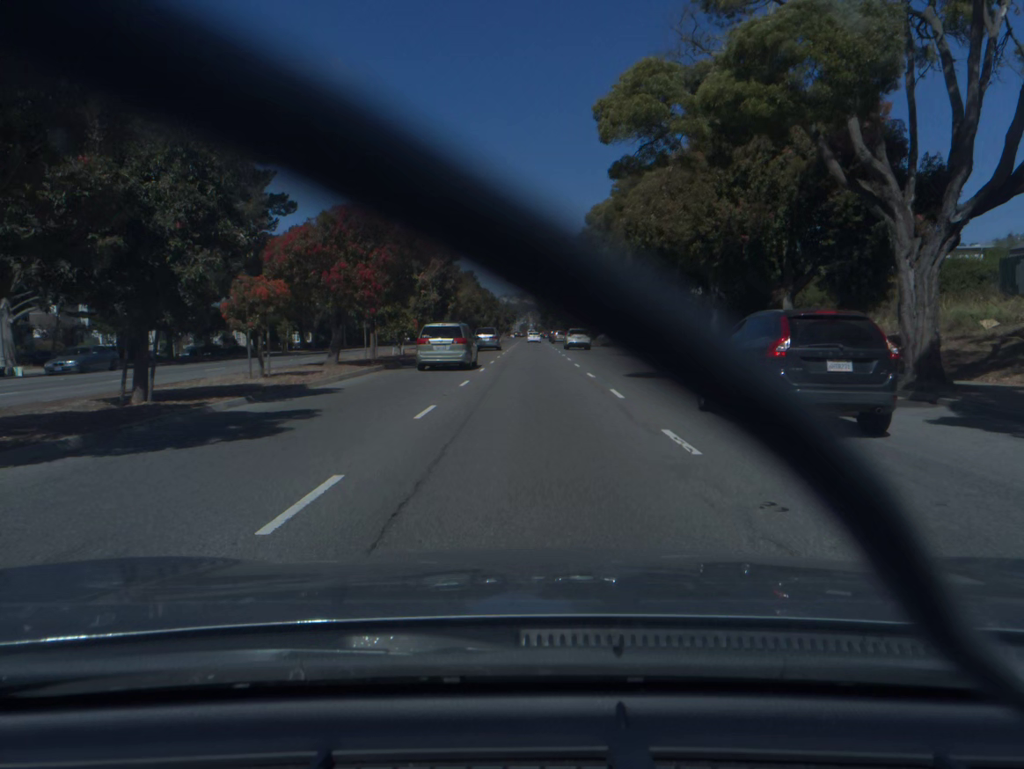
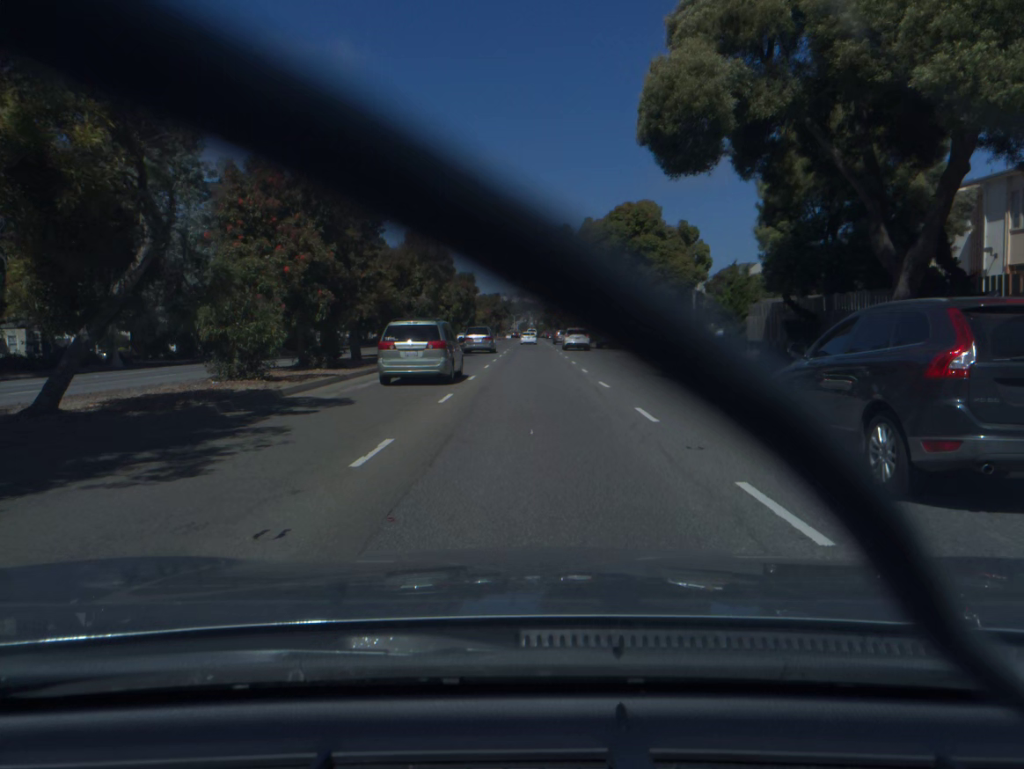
(-0.1, +55.7) m; 0°
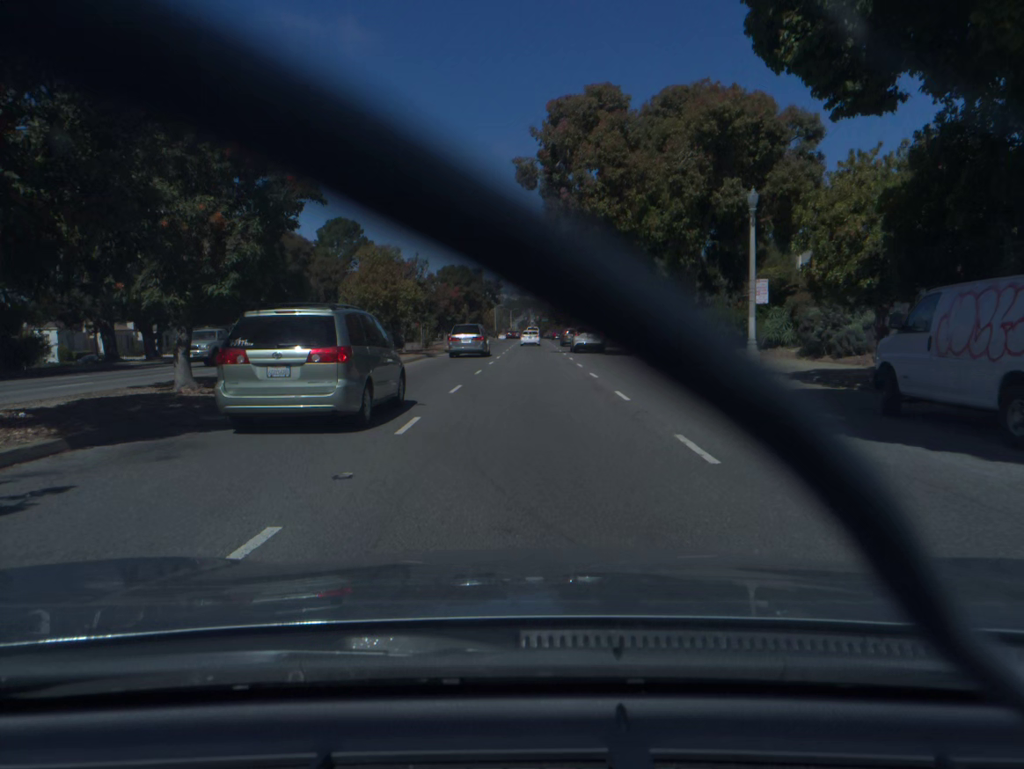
(-0.1, +55.8) m; 0°
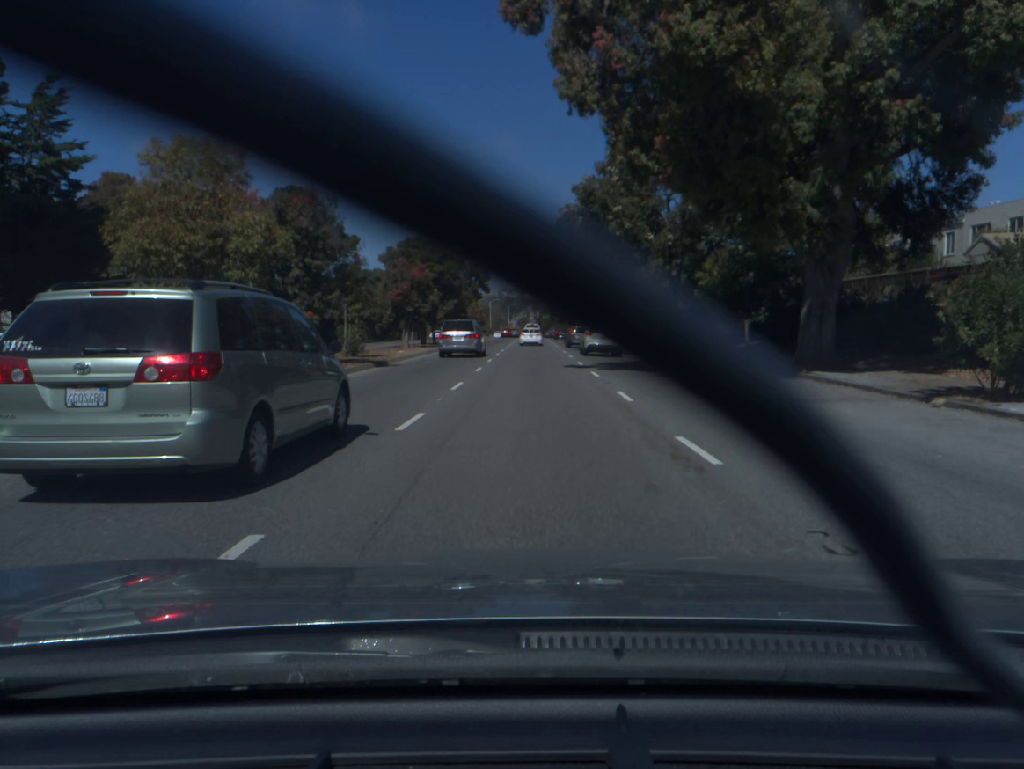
(0.0, +22.0) m; 0°
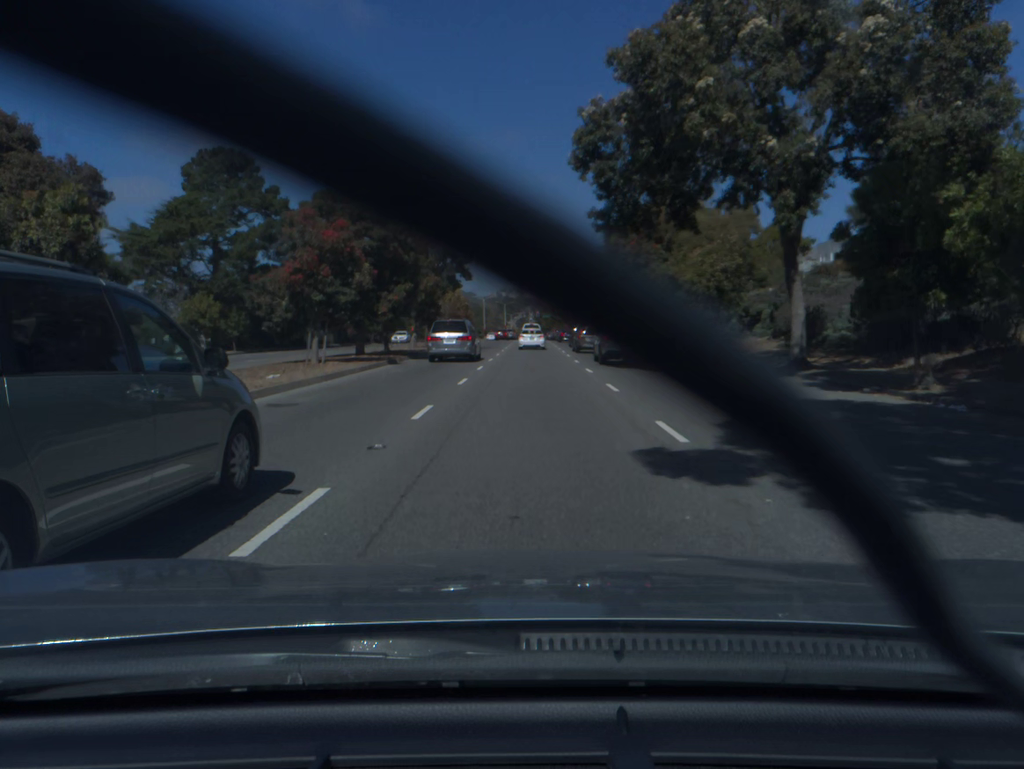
(0.0, +20.2) m; 0°
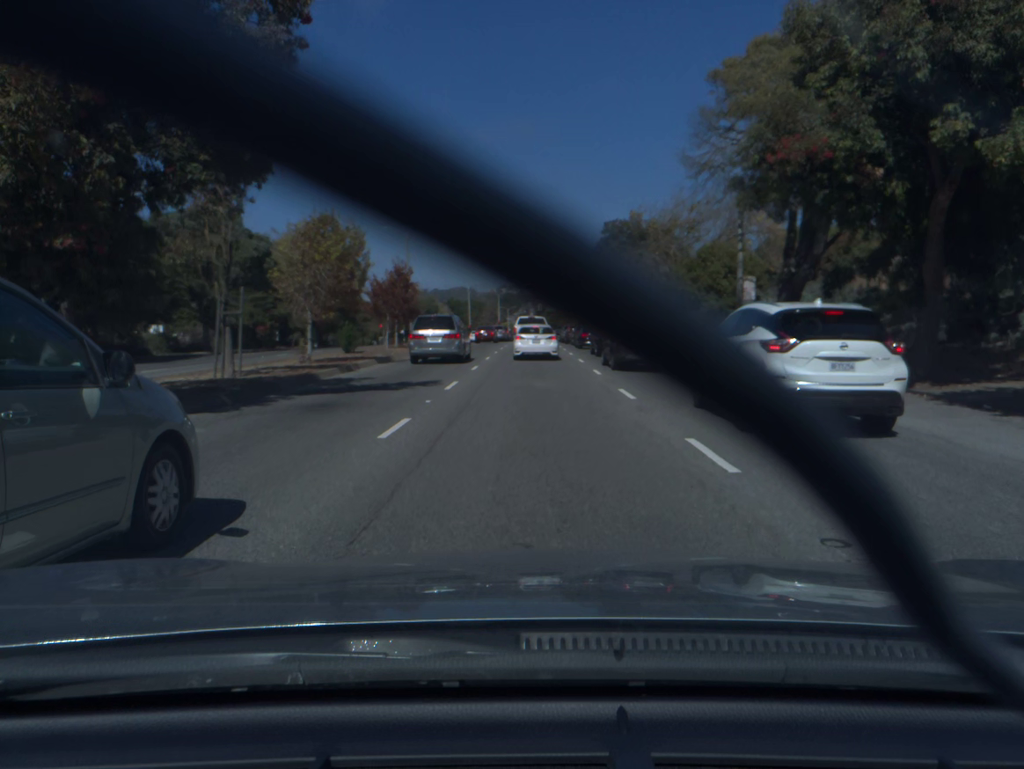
(0.0, +39.3) m; 0°
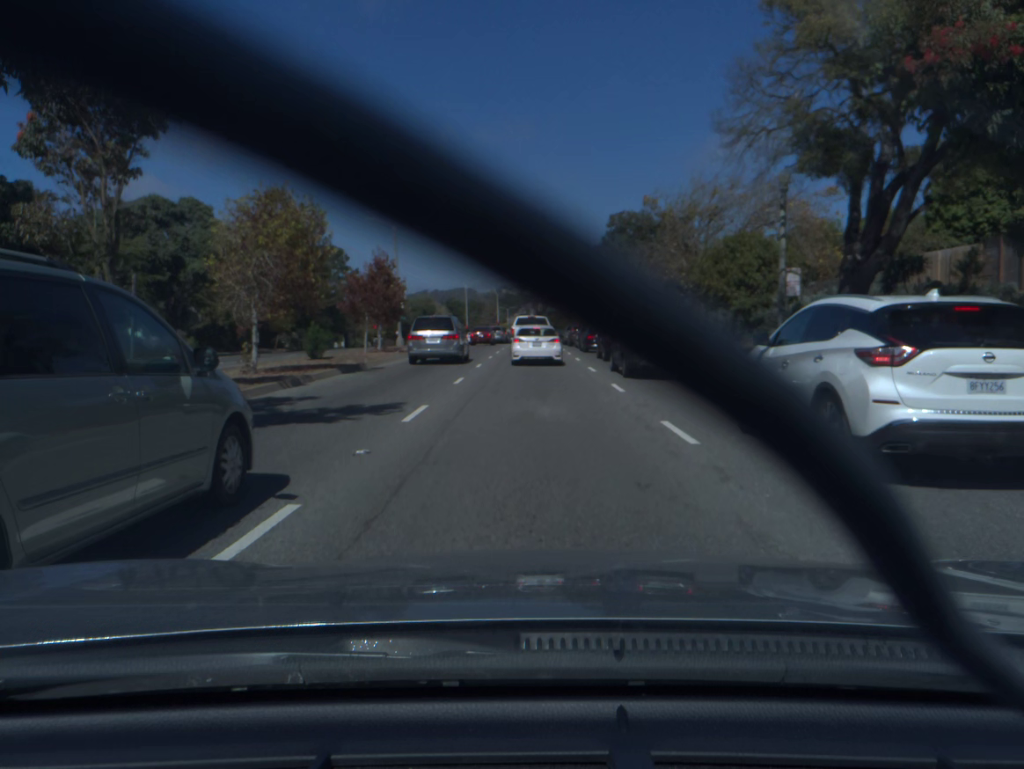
(0.0, +5.6) m; 0°
